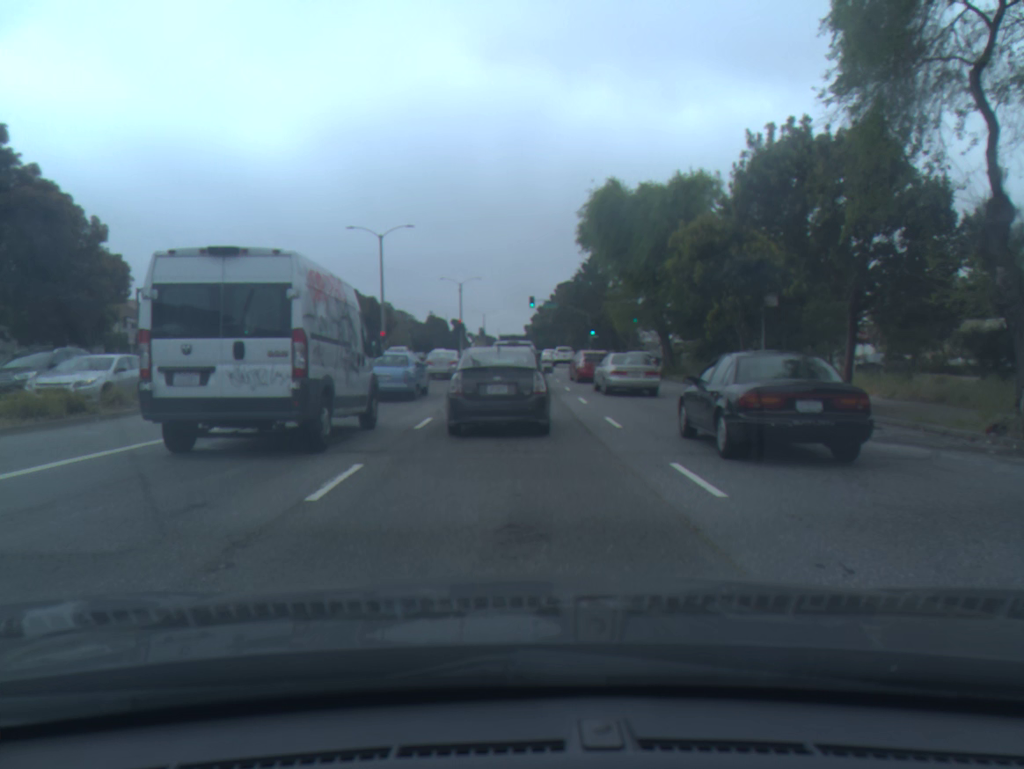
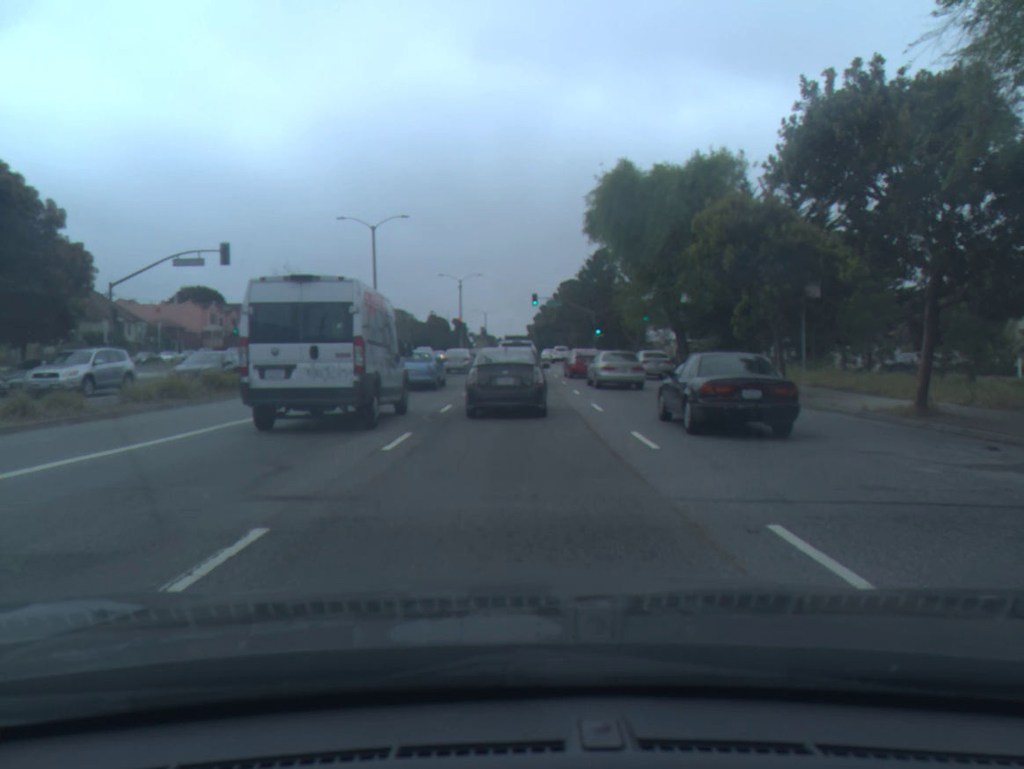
(0.0, +3.4) m; 0°
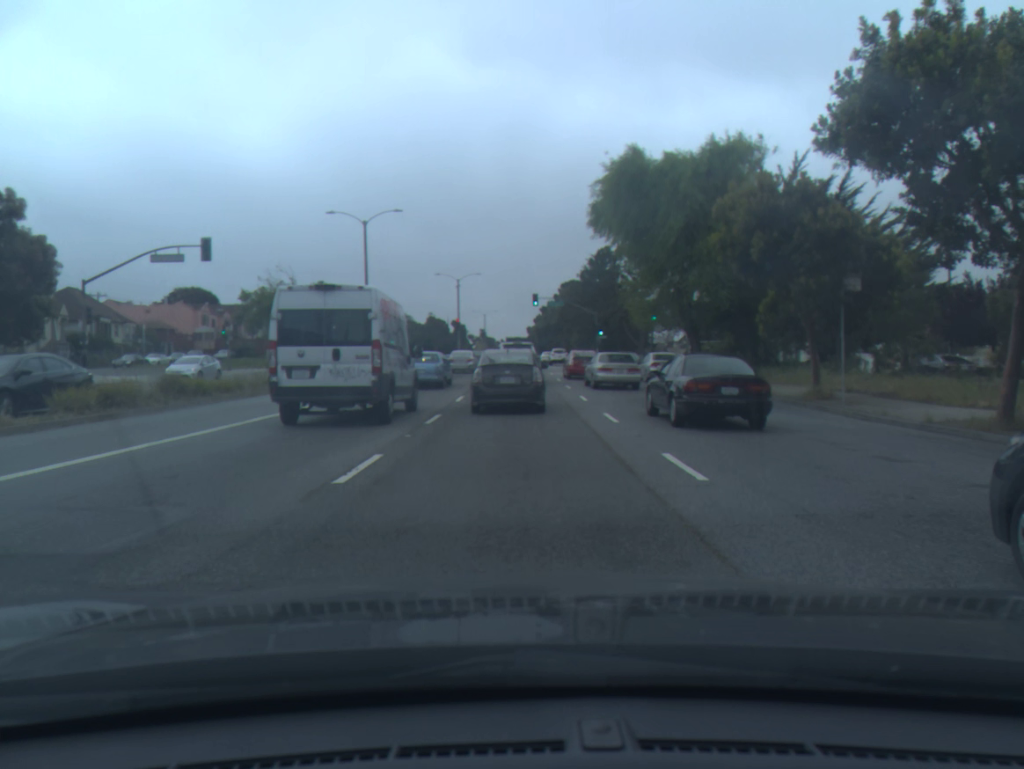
(0.0, +2.7) m; 0°
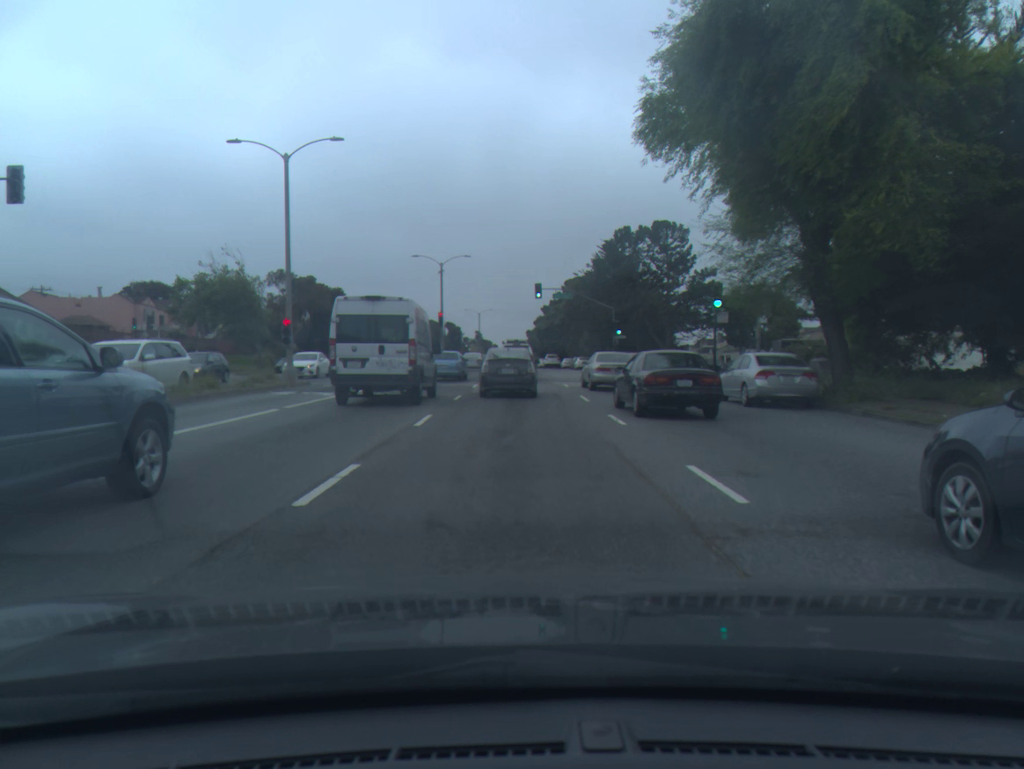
(0.0, +15.7) m; 0°
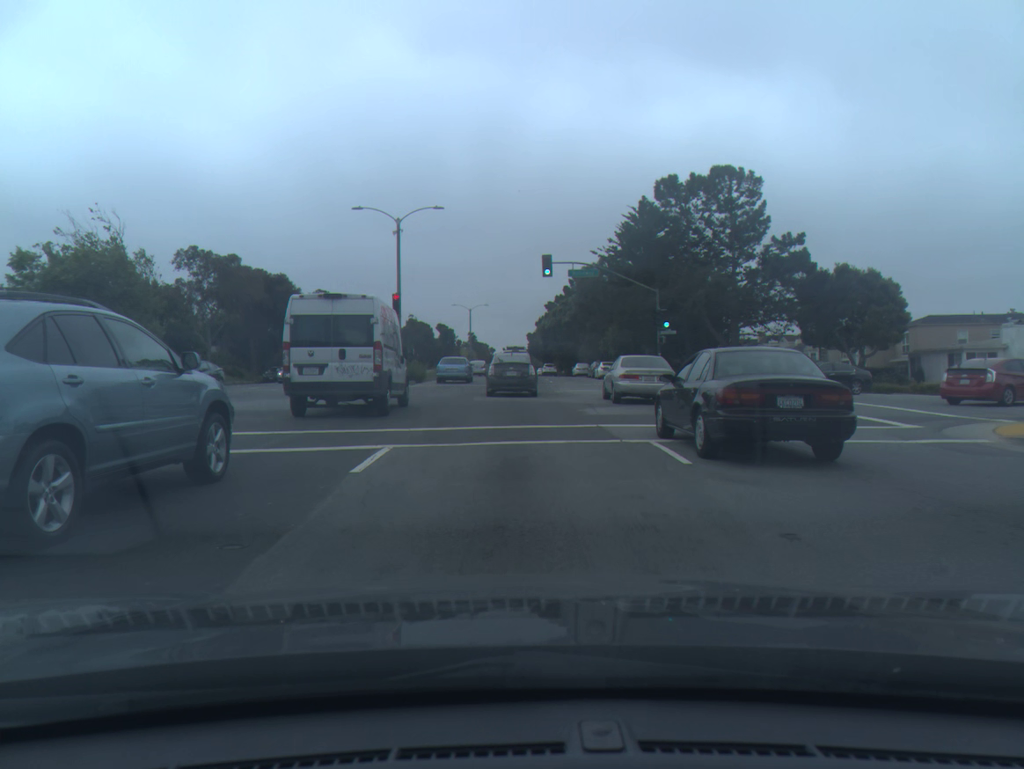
(0.0, +21.6) m; 0°
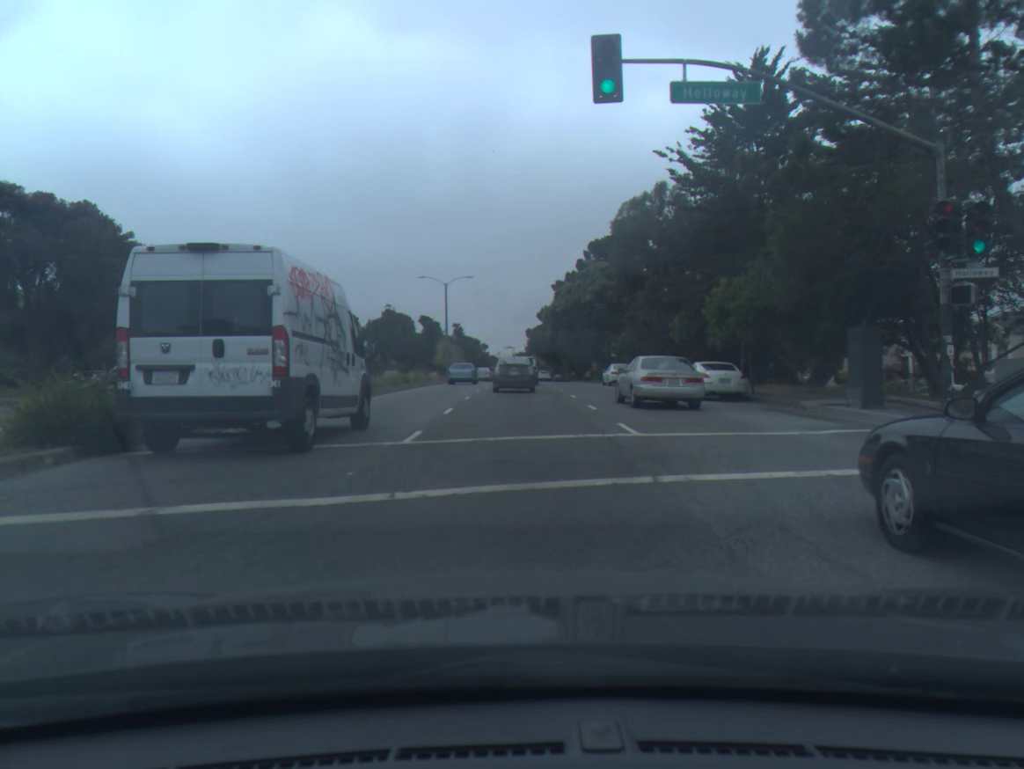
(0.0, +31.7) m; 0°
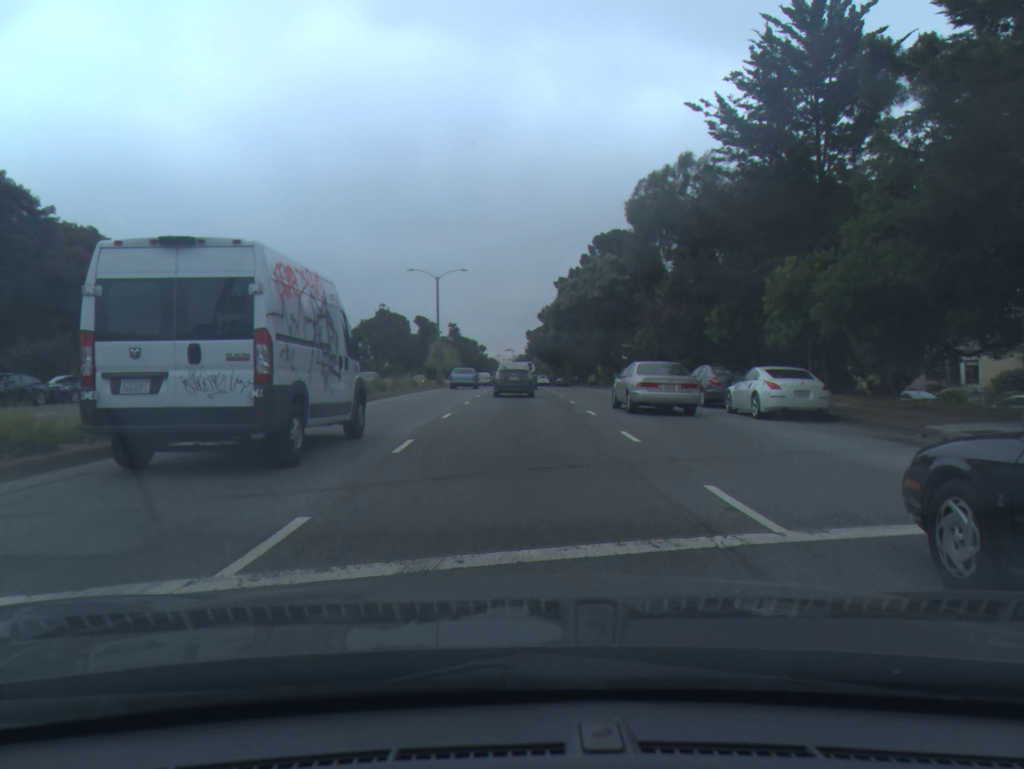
(0.0, +7.0) m; 0°
